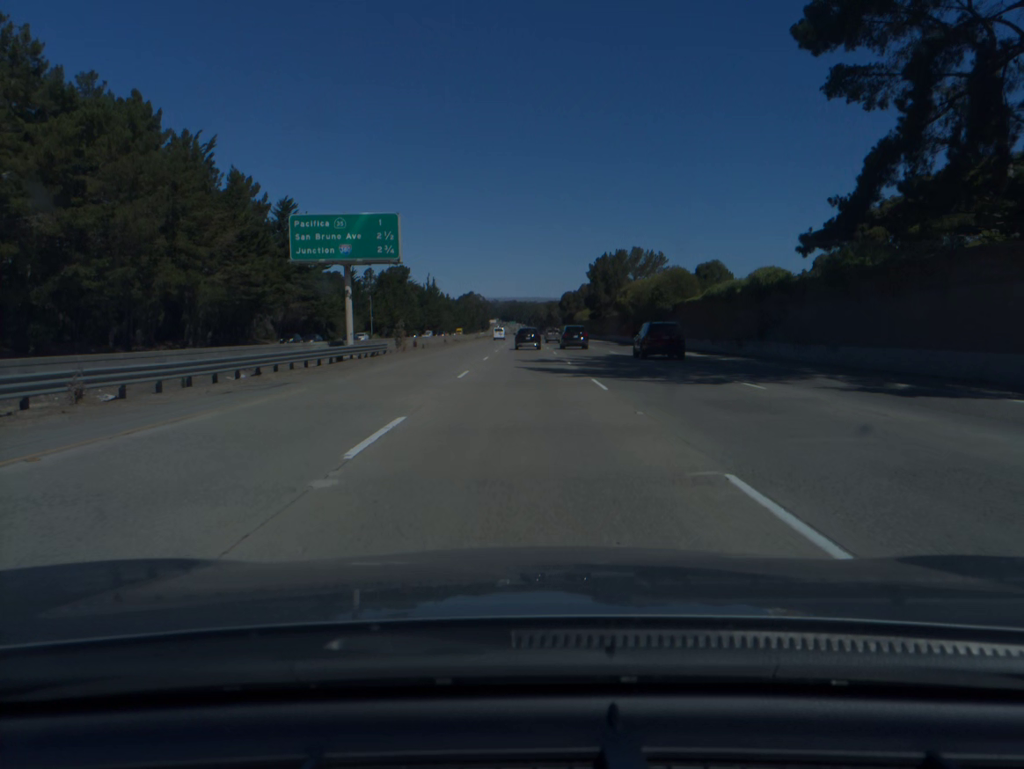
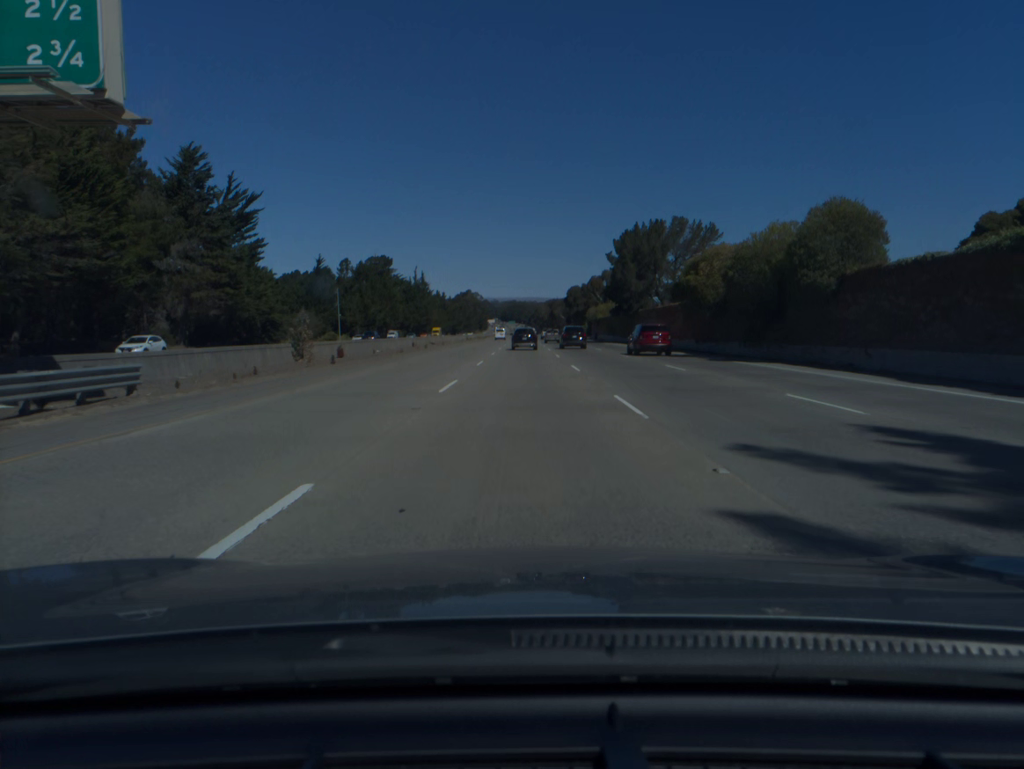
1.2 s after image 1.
(0.0, +34.6) m; 0°
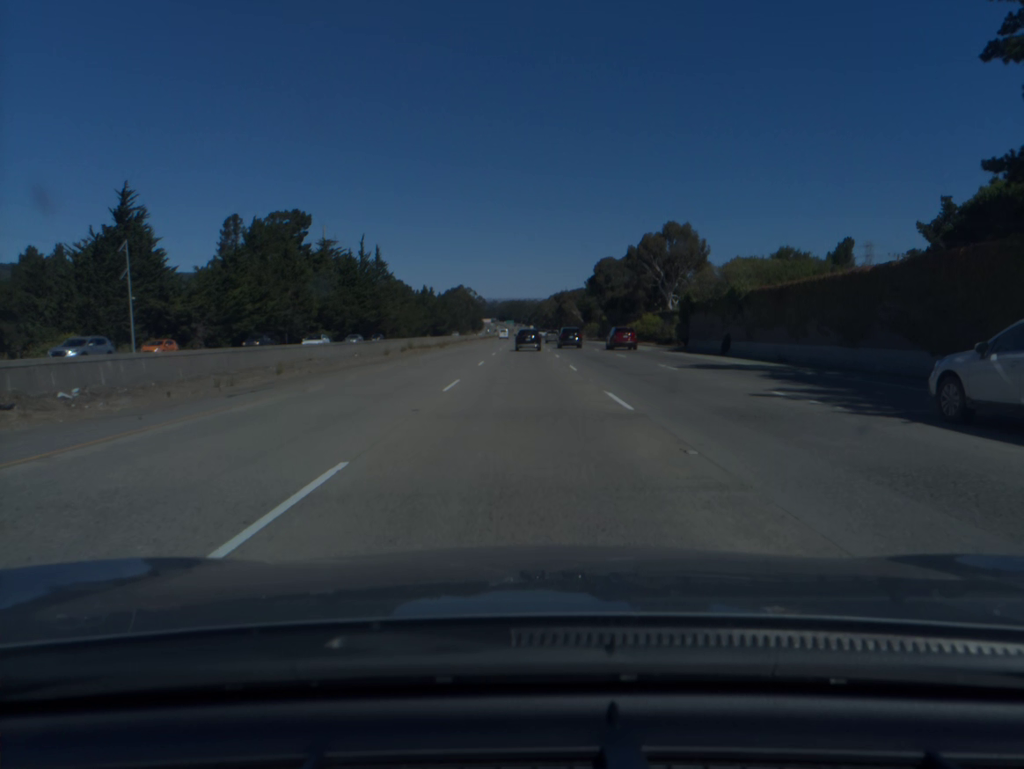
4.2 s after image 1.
(0.0, +86.9) m; 0°
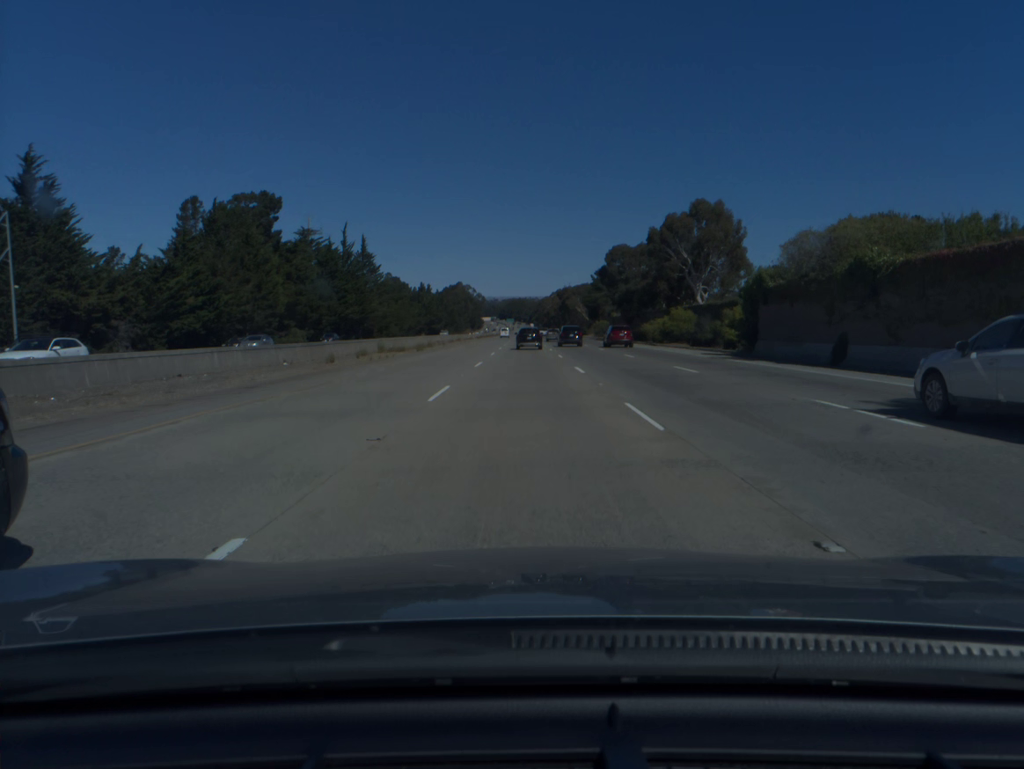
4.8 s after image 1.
(0.0, +17.4) m; 0°
